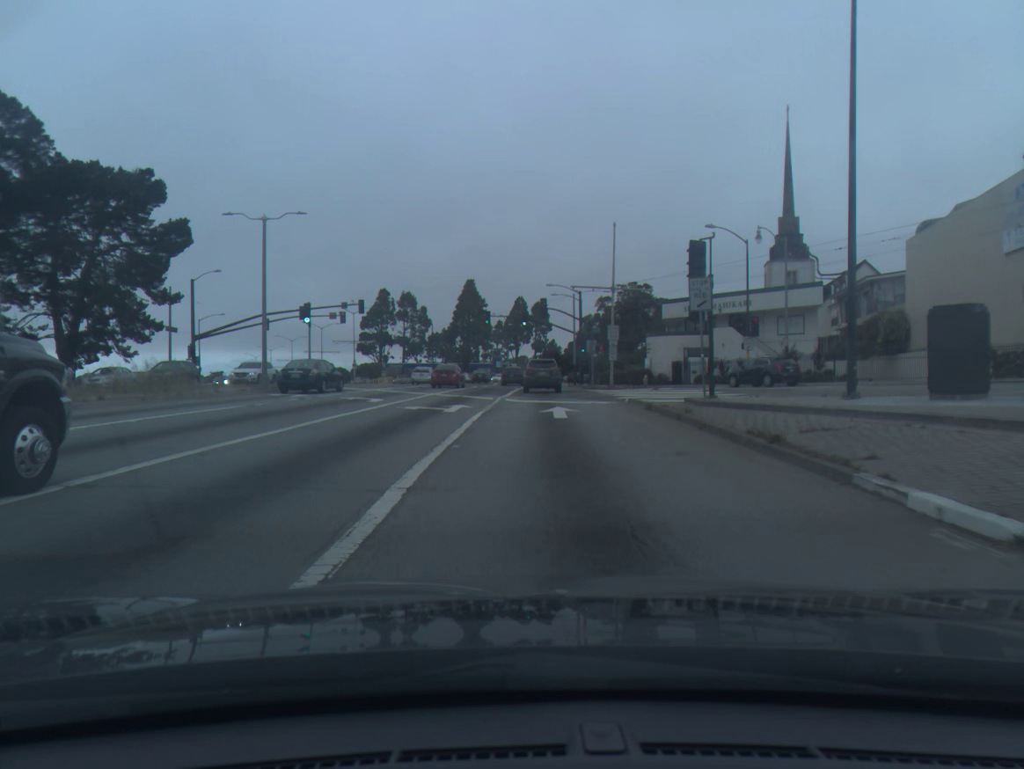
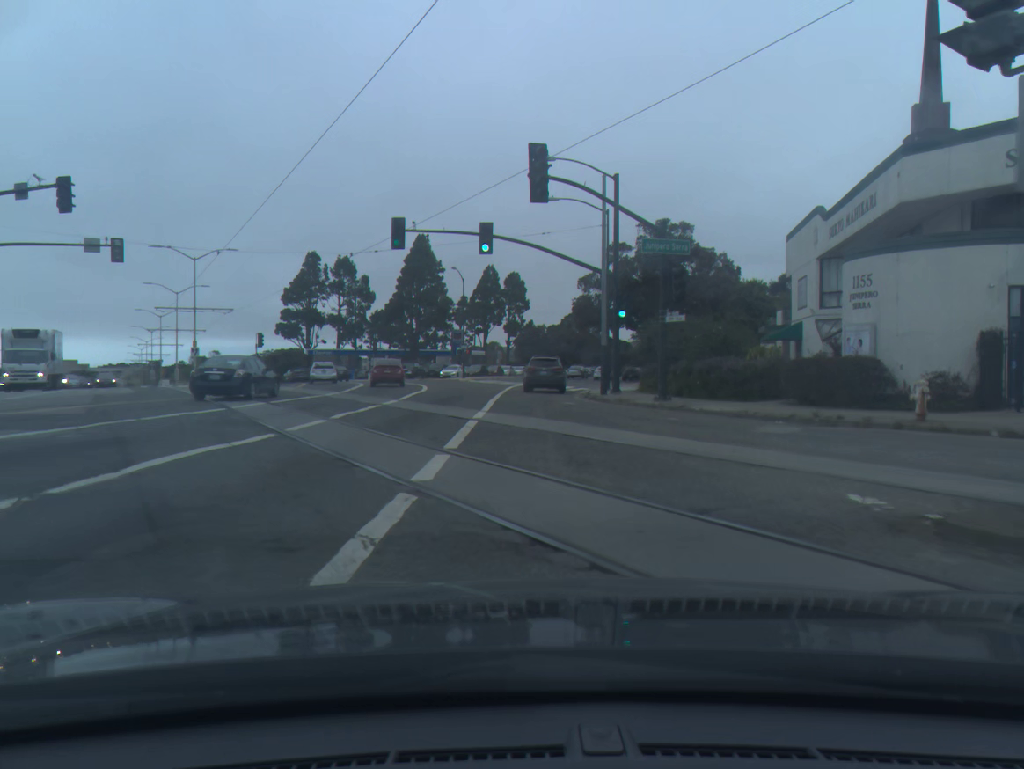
(+0.9, +44.5) m; +2°
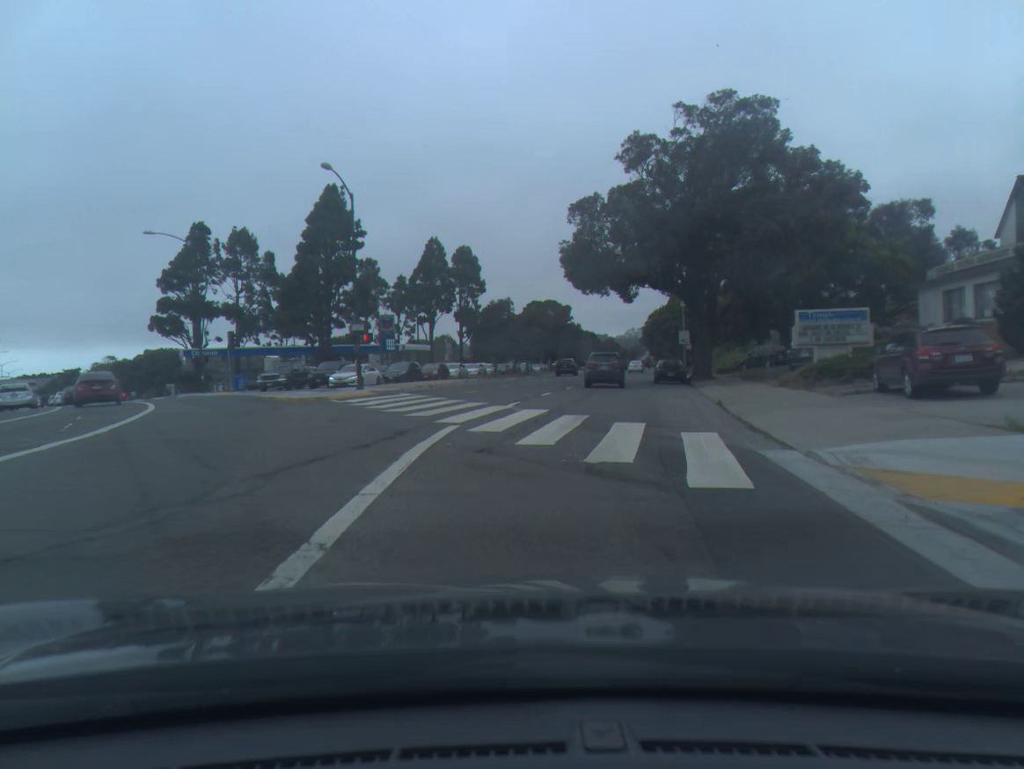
(+0.4, +36.0) m; +3°
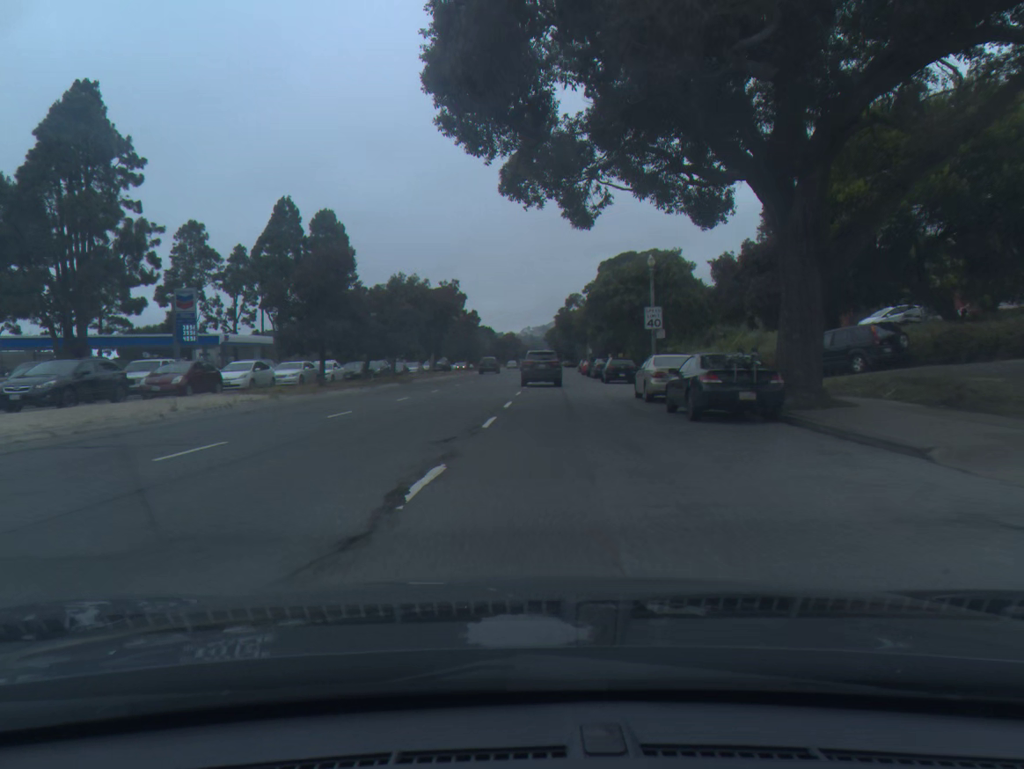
(+2.1, +29.8) m; +8°
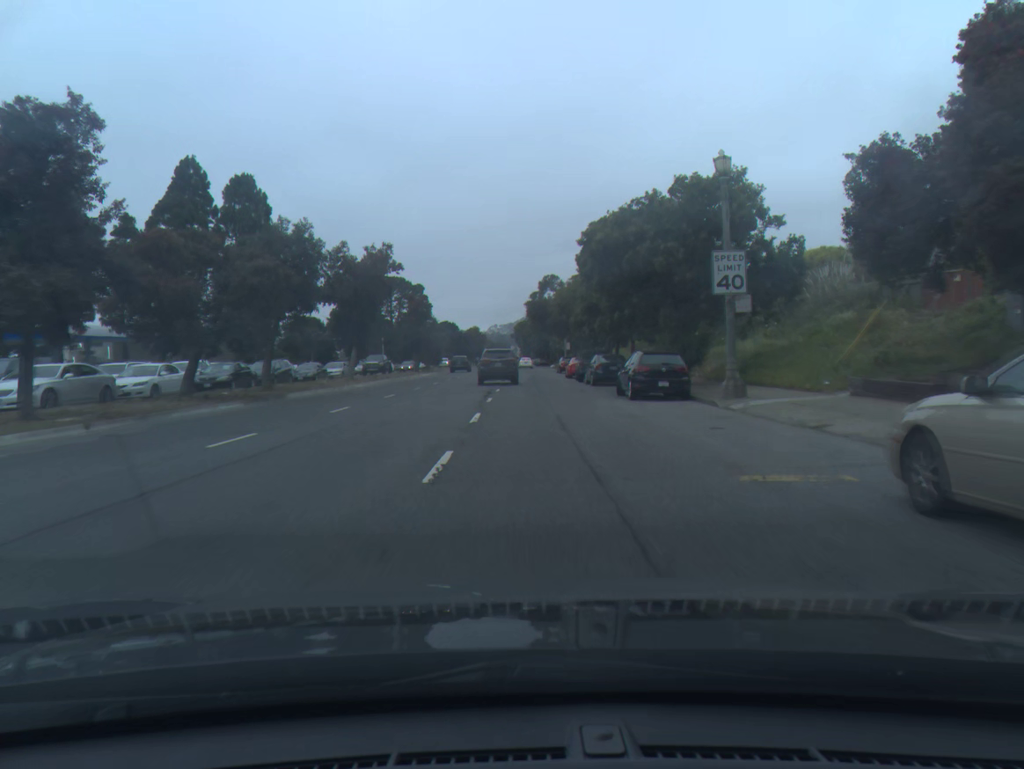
(+0.5, +20.1) m; +2°
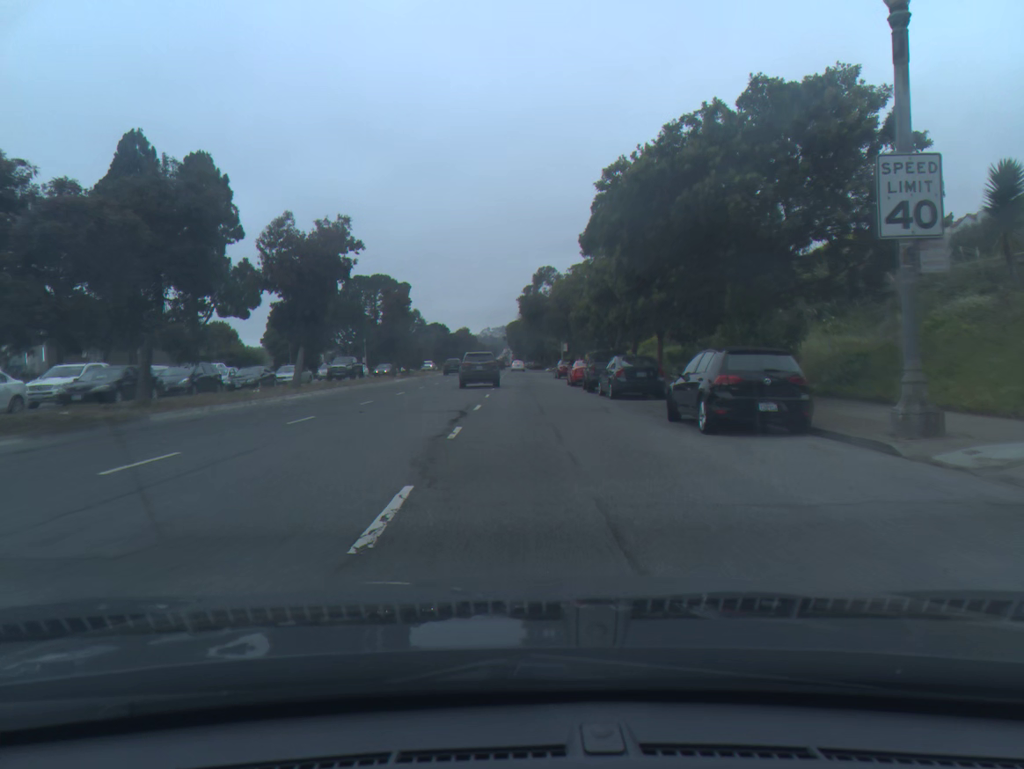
(+0.1, +10.1) m; +1°
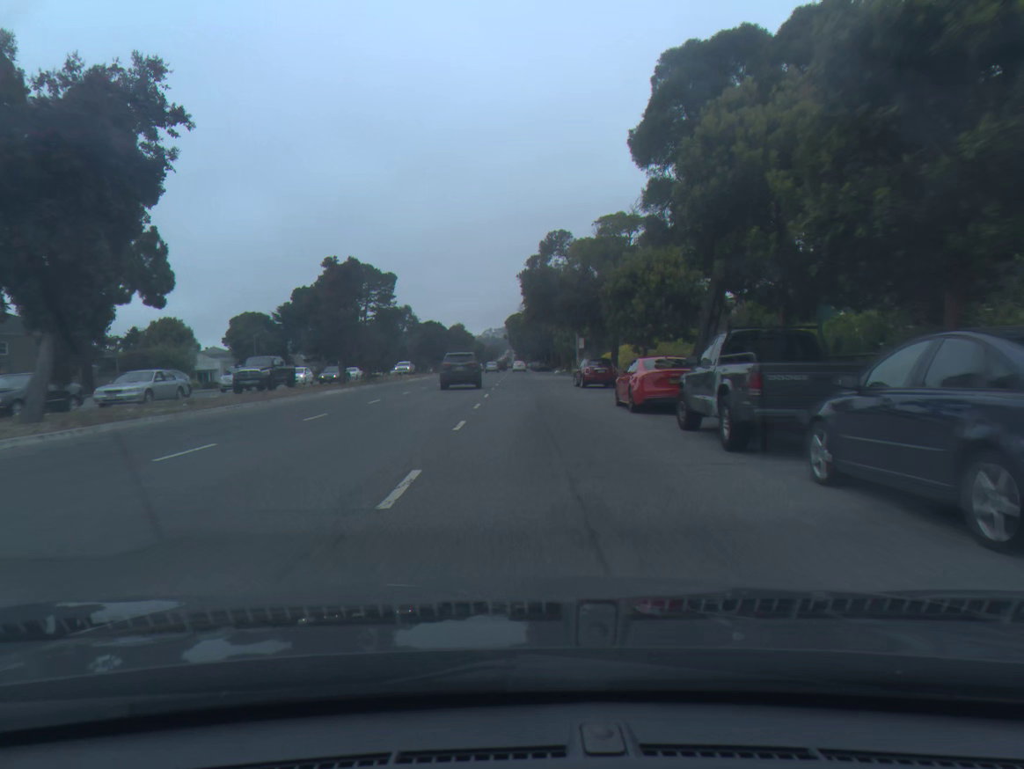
(0.0, +20.6) m; 0°
